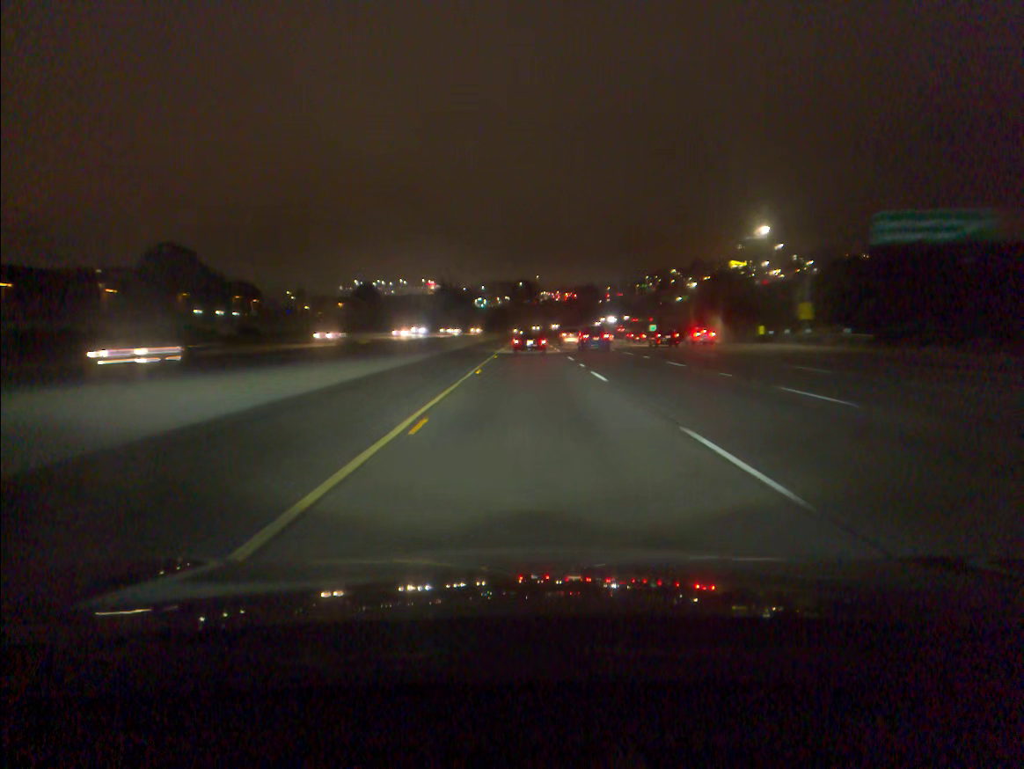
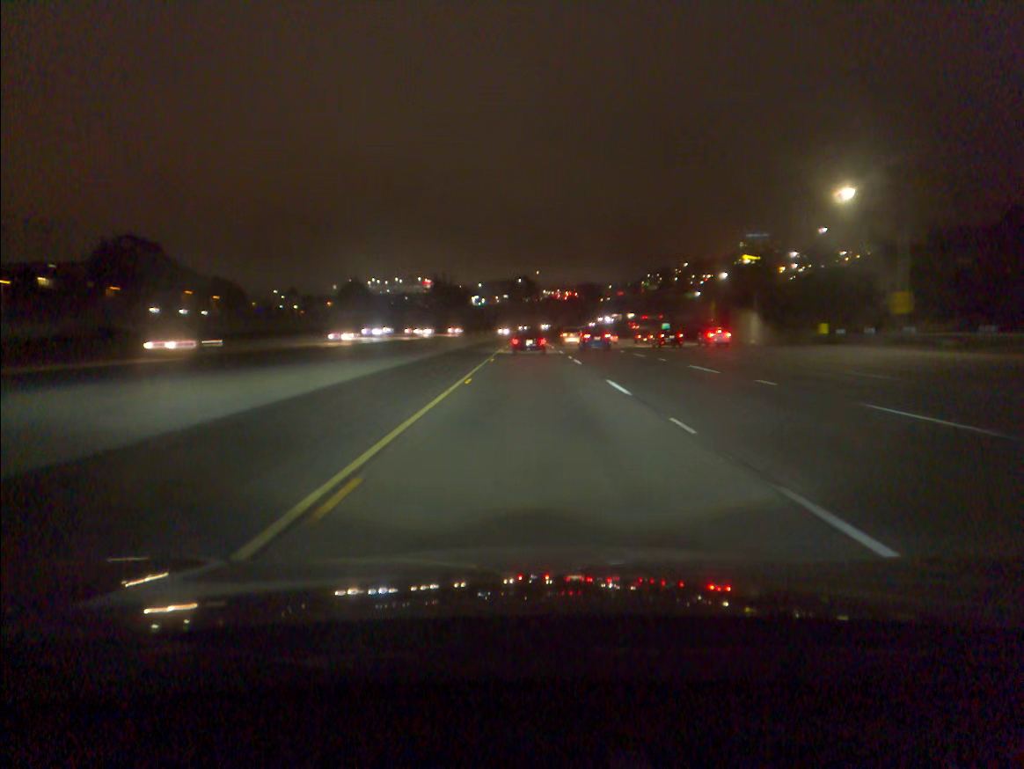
(0.0, +19.3) m; 0°
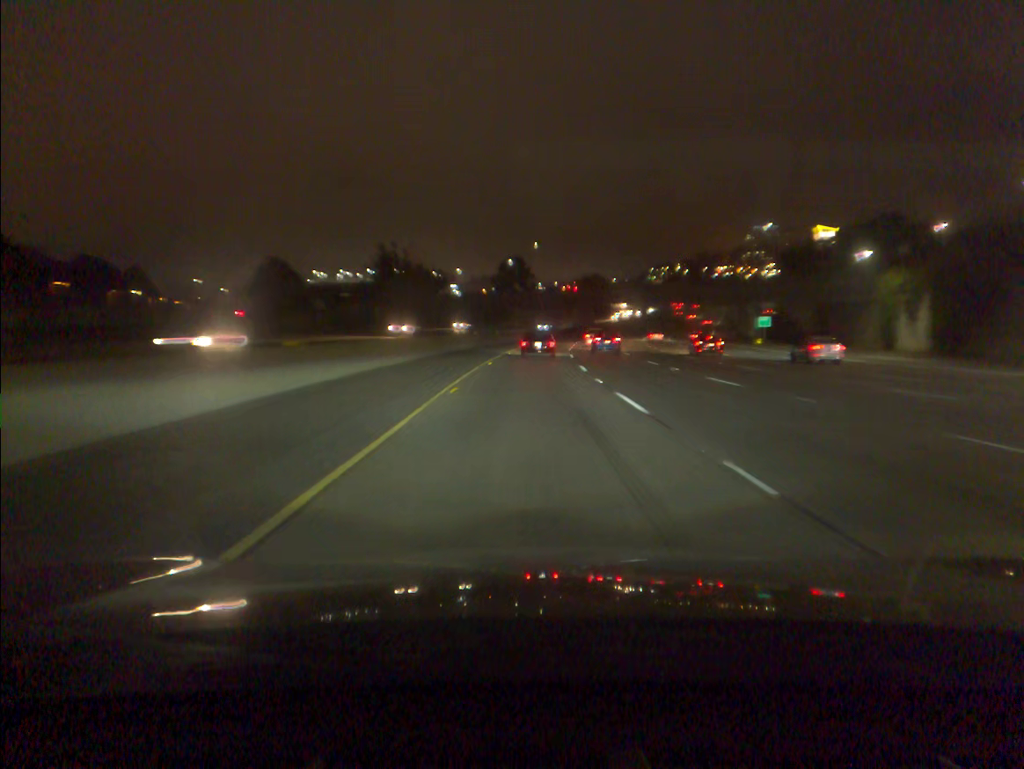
(+0.2, +75.9) m; +1°
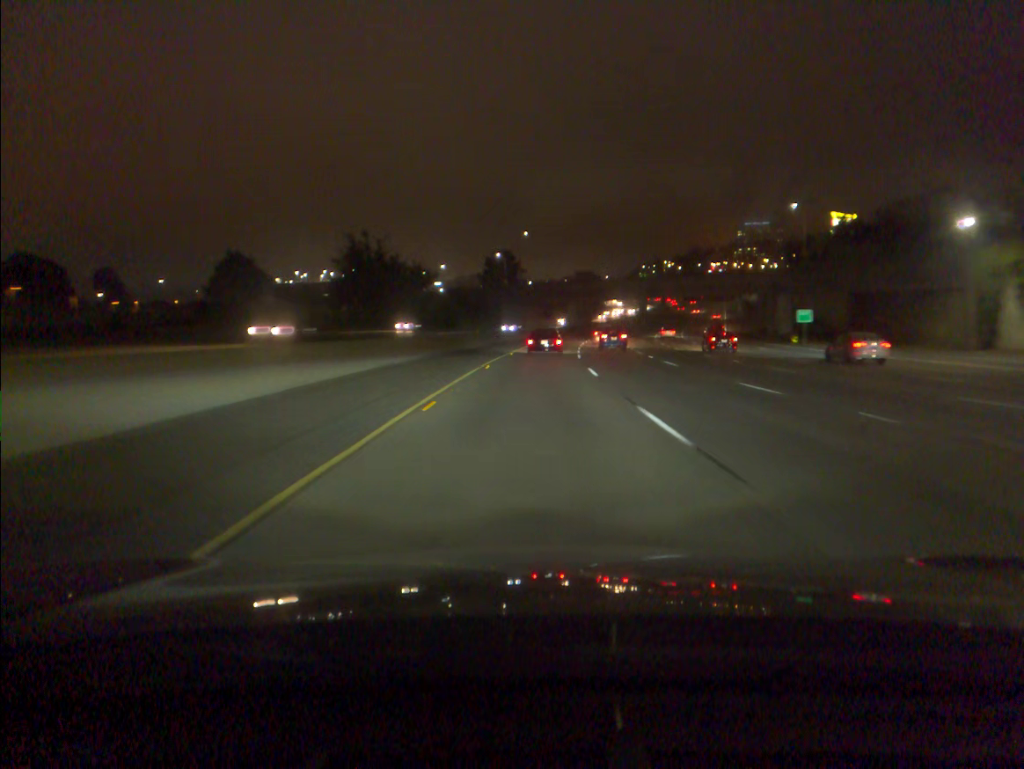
(+0.1, +18.8) m; +1°
